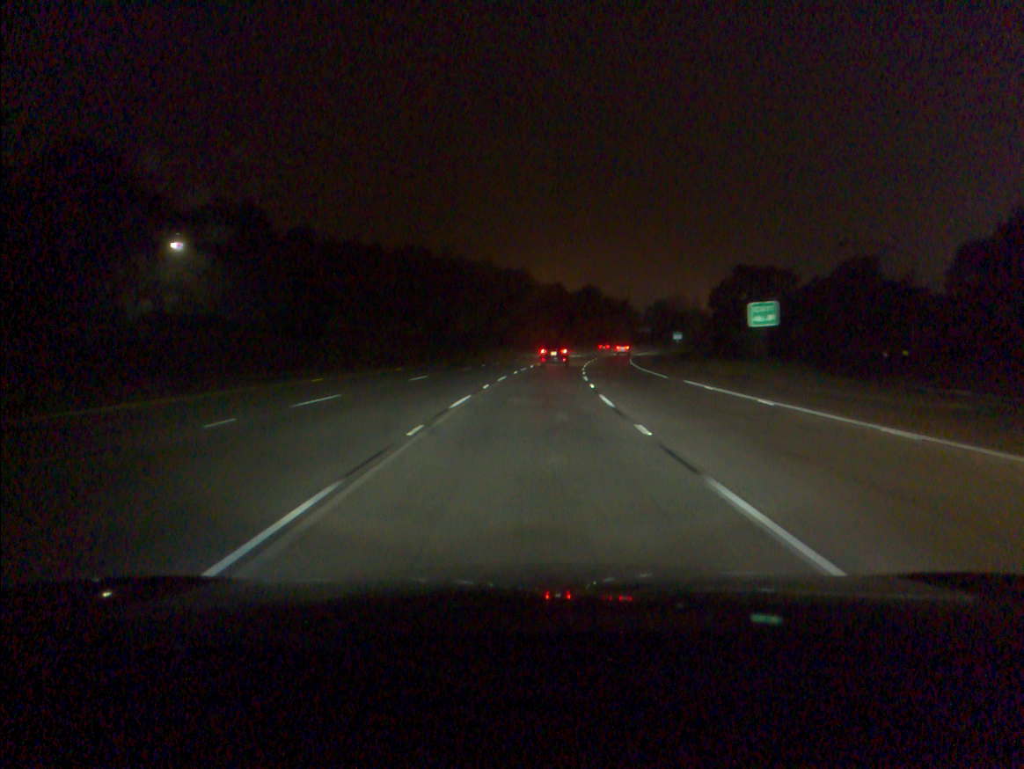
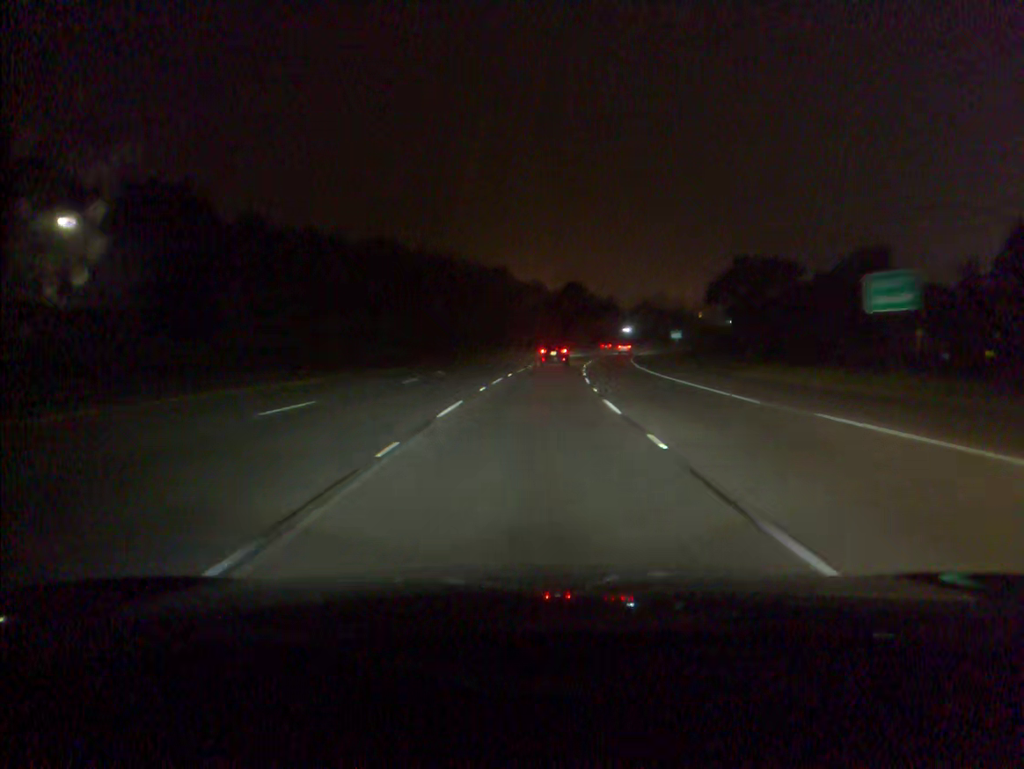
(+0.2, +16.8) m; +2°
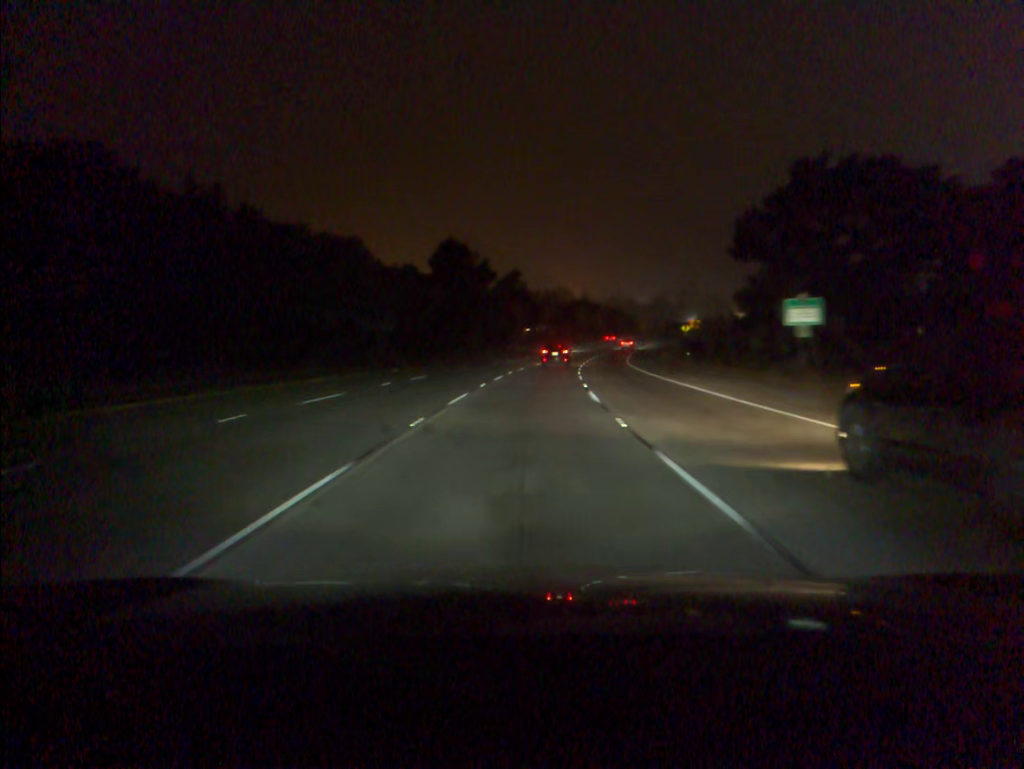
(+5.9, +82.9) m; +8°
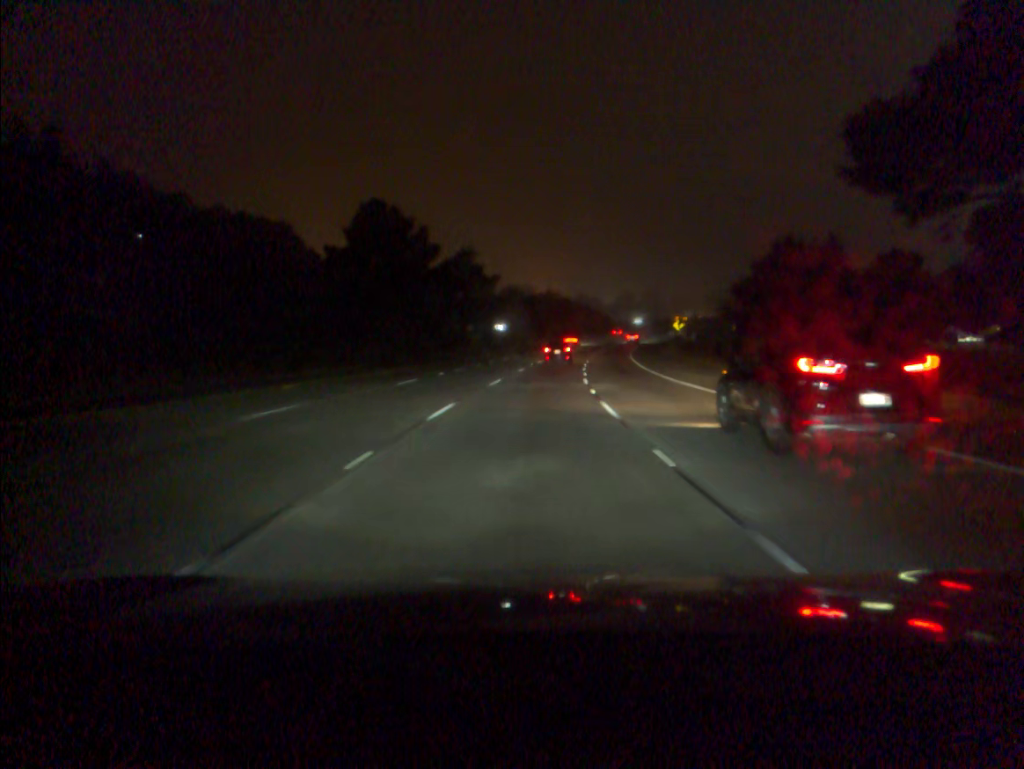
(+0.8, +33.4) m; +3°
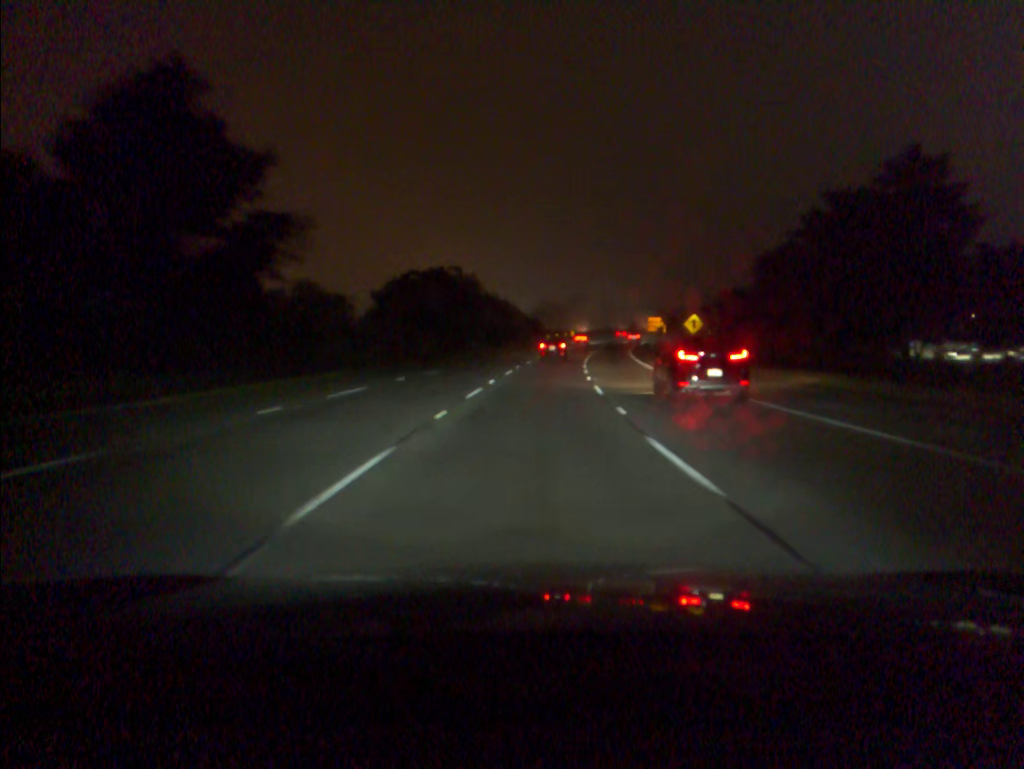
(+3.7, +66.8) m; +7°
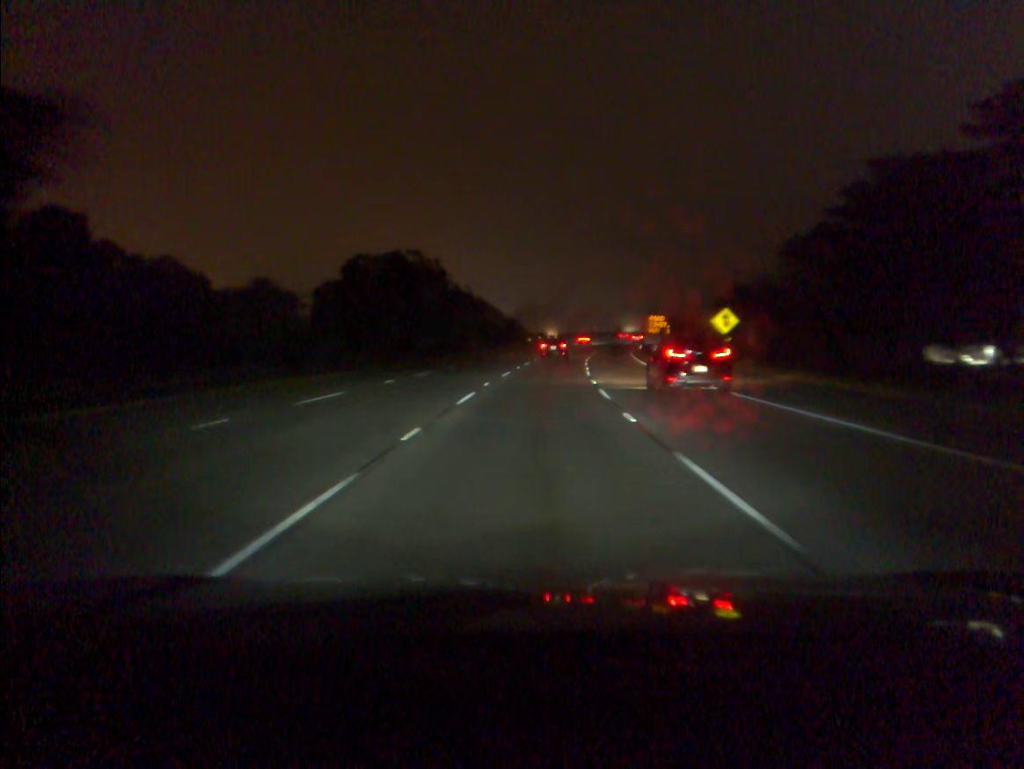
(+0.2, +16.7) m; +2°
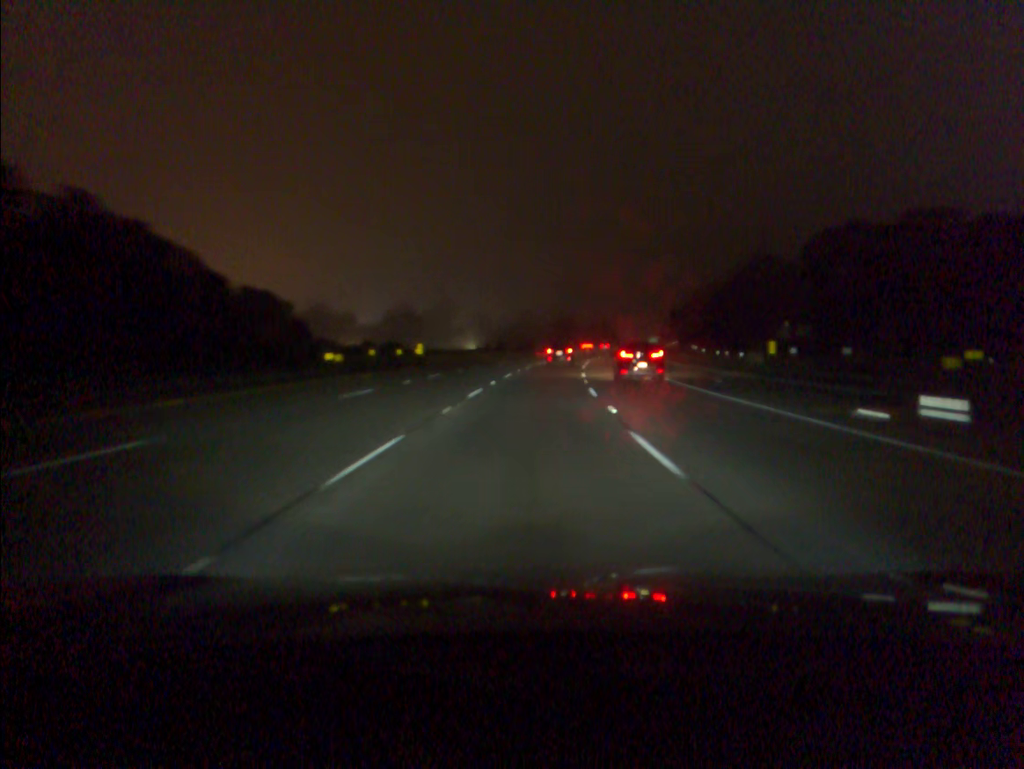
(+5.9, +82.8) m; +8°
